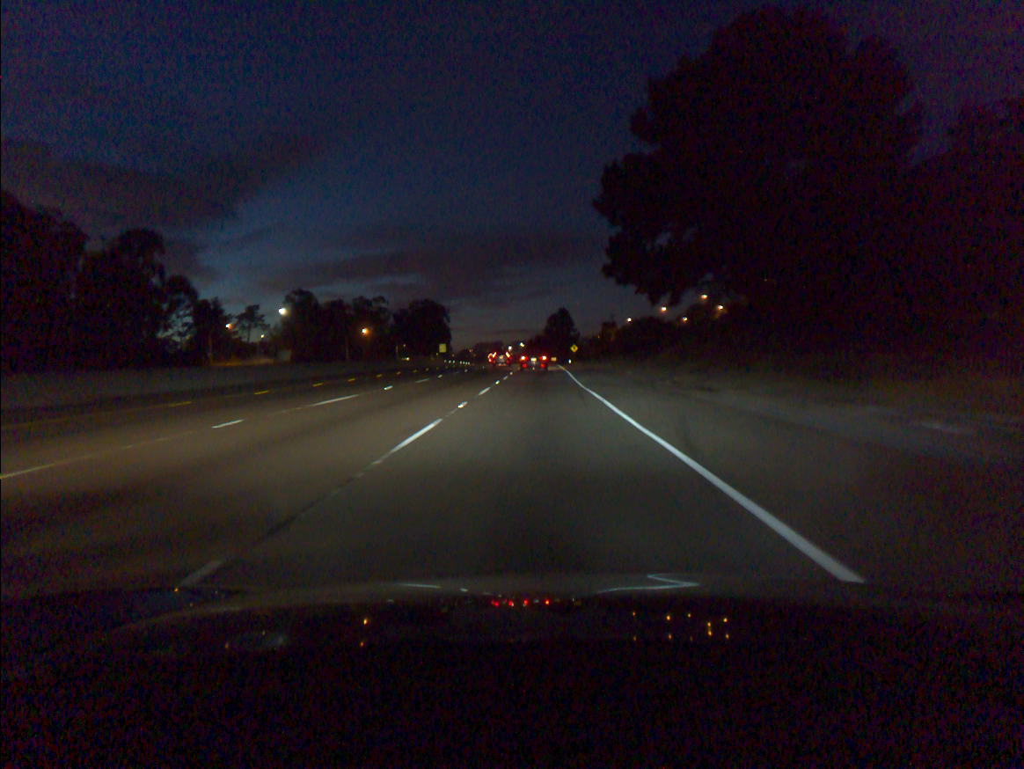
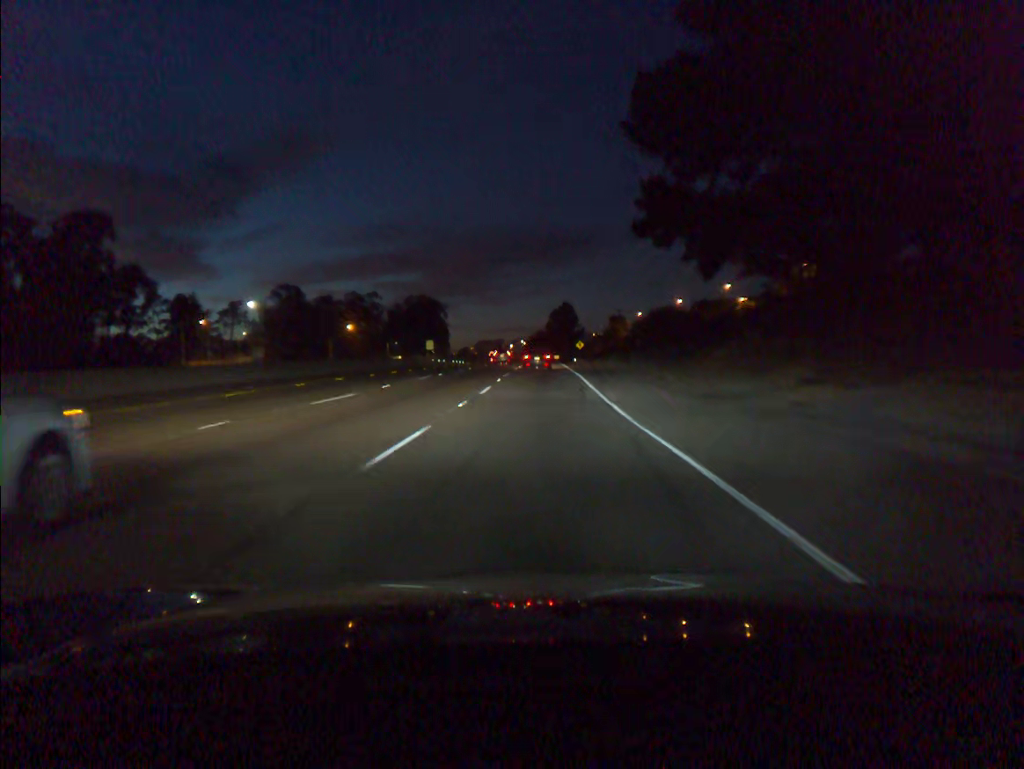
(0.0, +15.2) m; 0°
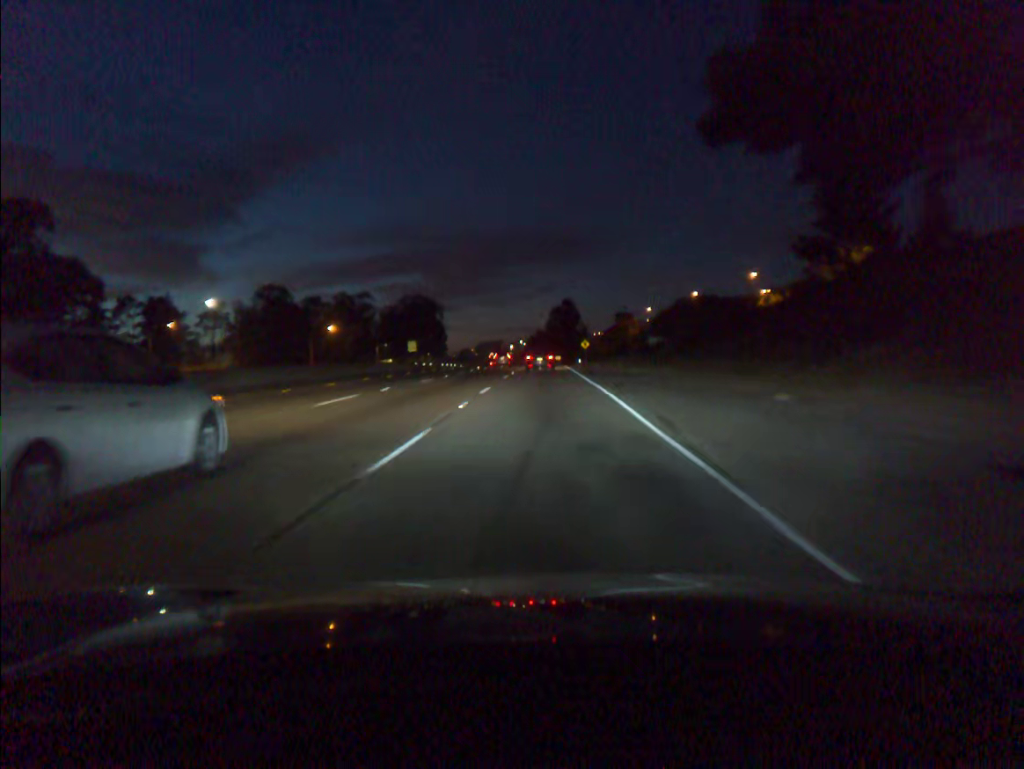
(0.0, +14.9) m; 0°
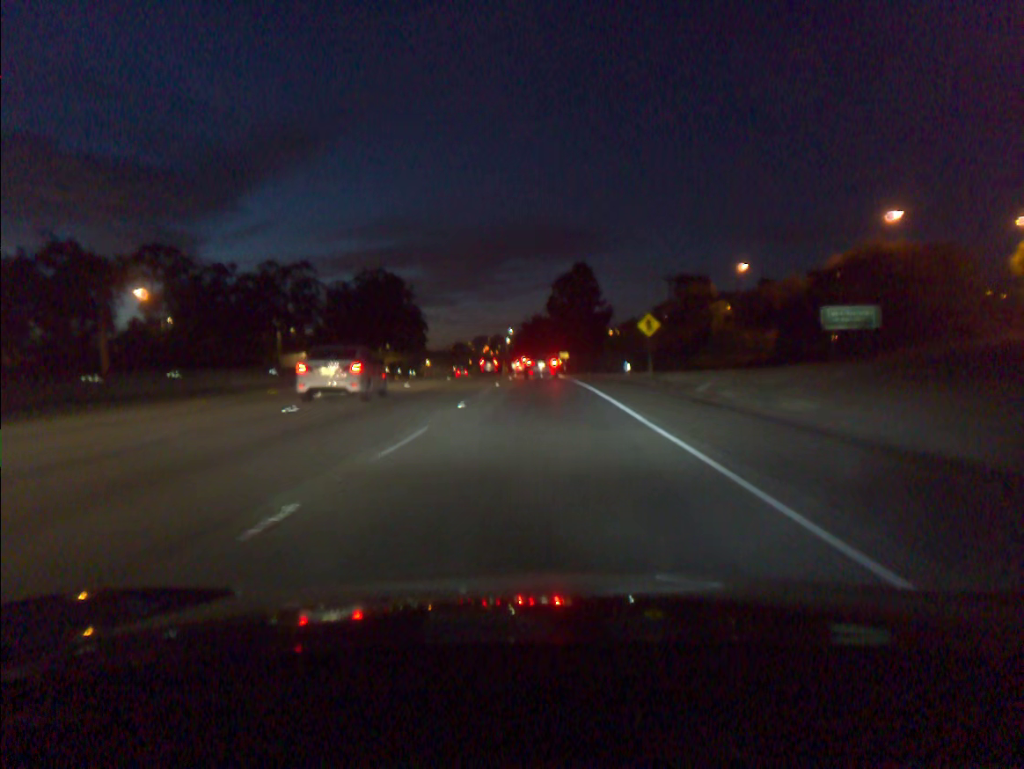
(+0.1, +71.3) m; 0°
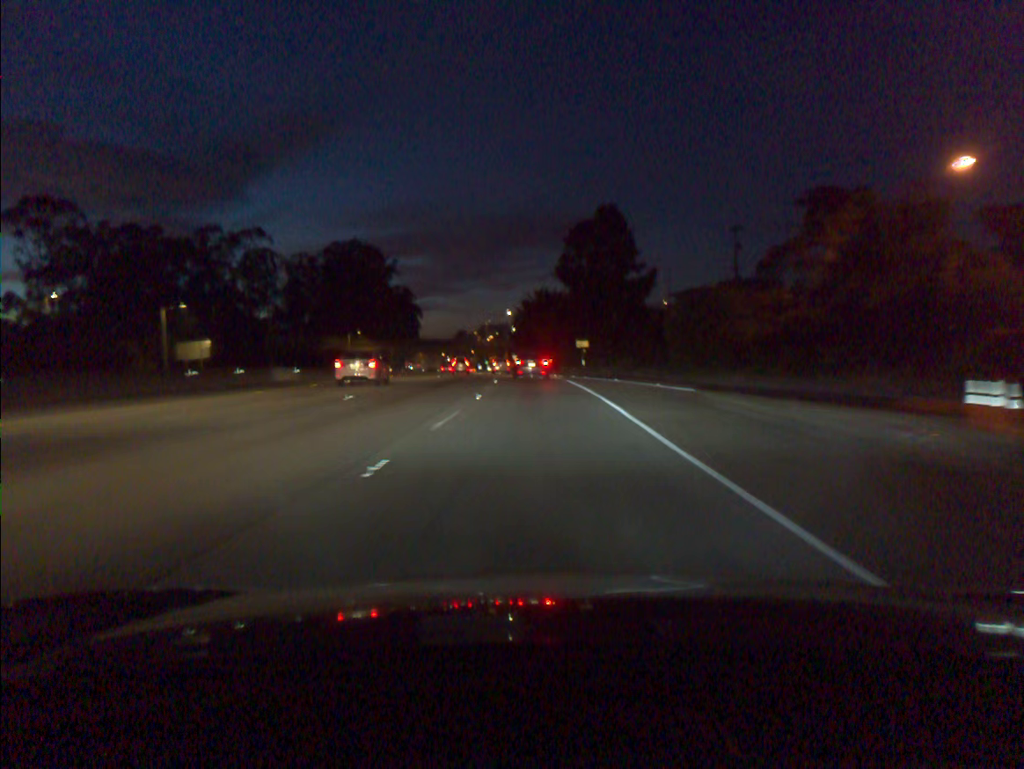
(-0.1, +40.2) m; 0°
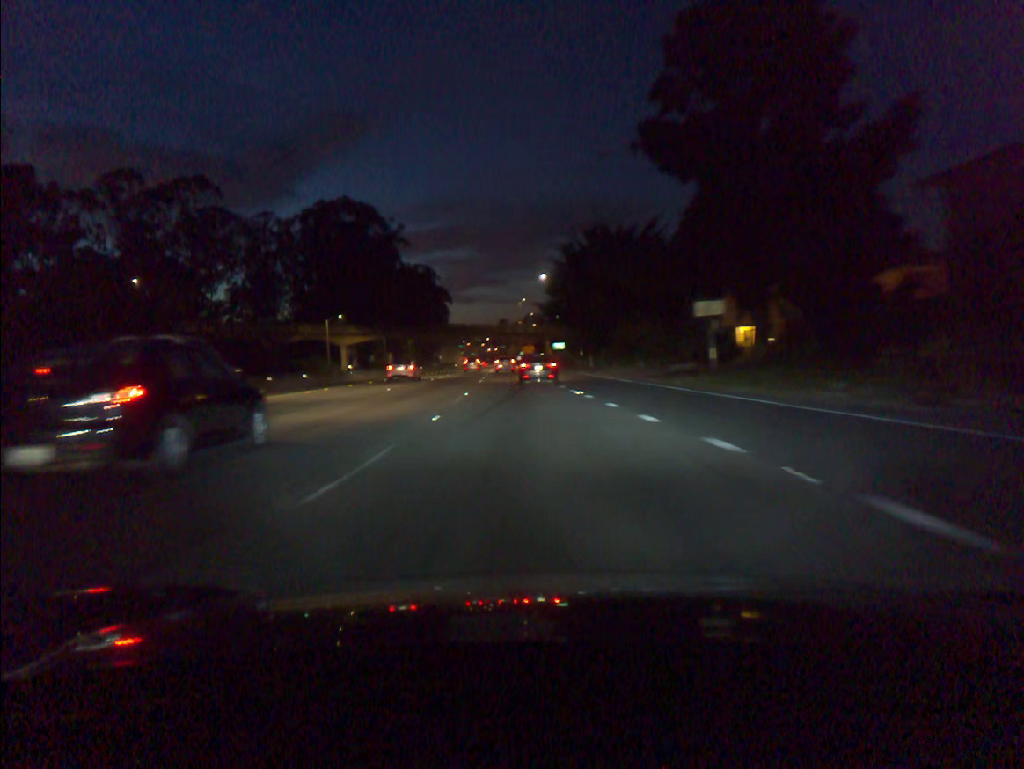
(-1.0, +50.4) m; -3°
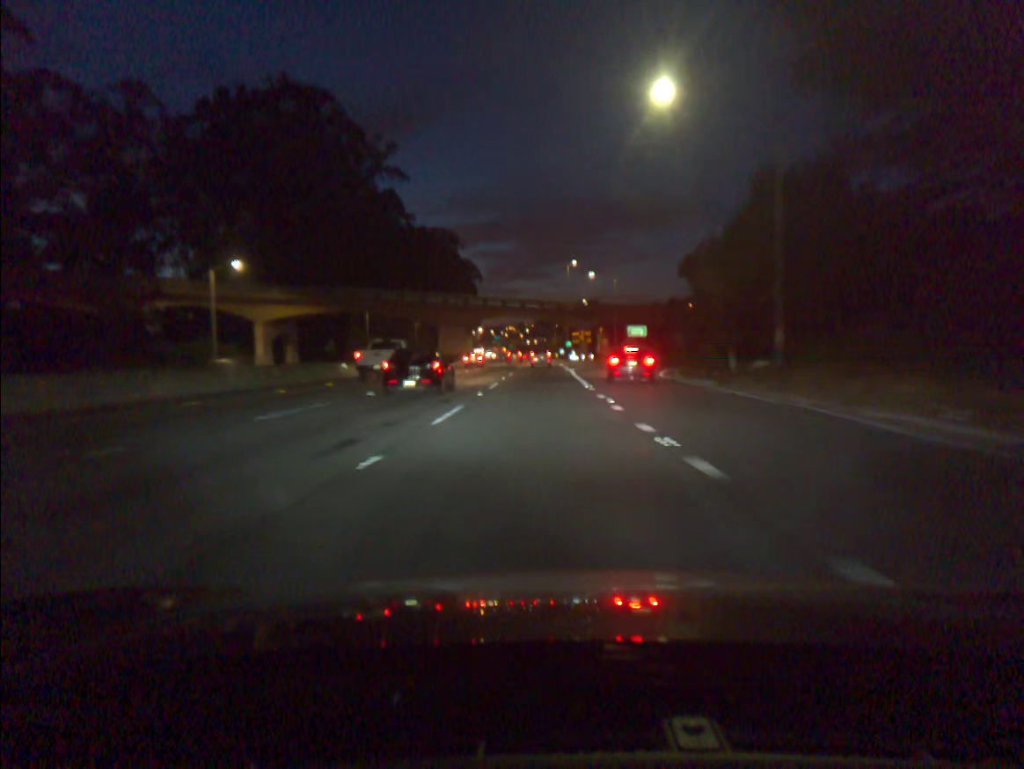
(-2.5, +60.4) m; -3°
